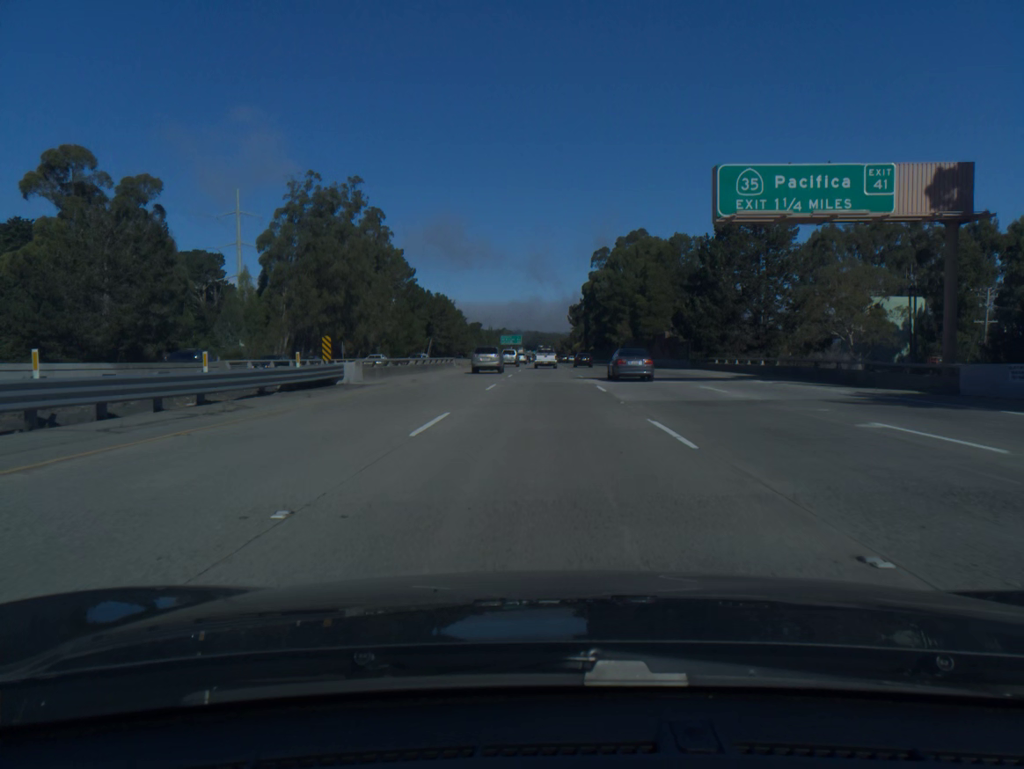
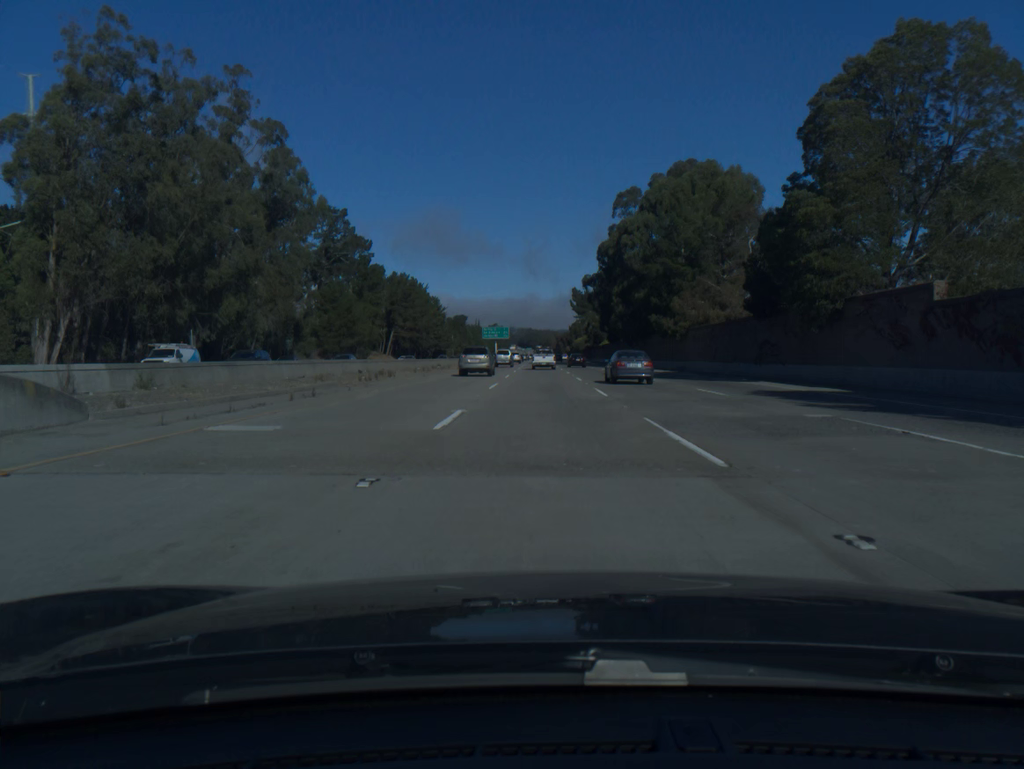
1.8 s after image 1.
(+0.2, +57.3) m; 0°
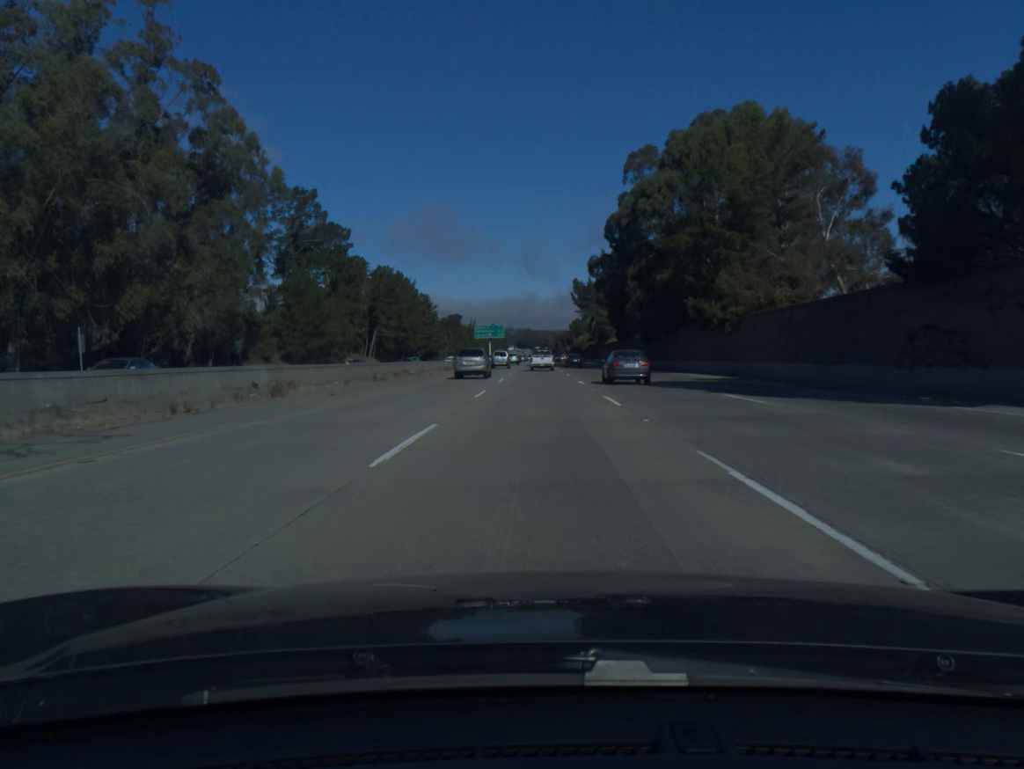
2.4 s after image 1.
(0.0, +19.0) m; 0°
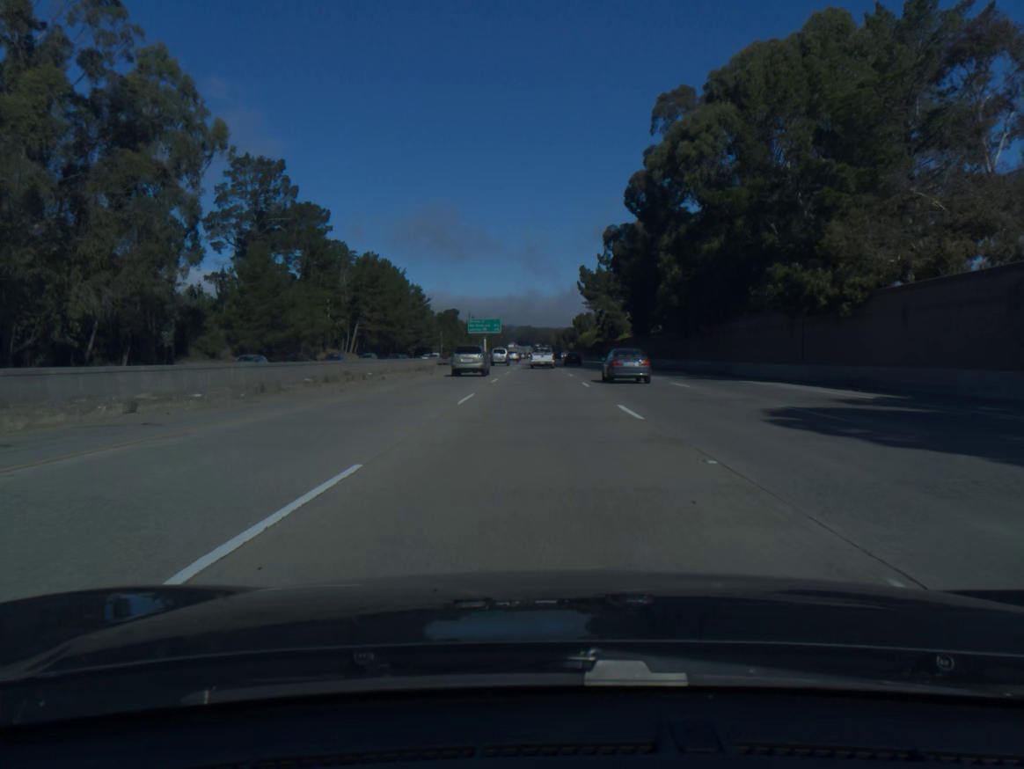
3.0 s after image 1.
(0.0, +19.0) m; 0°
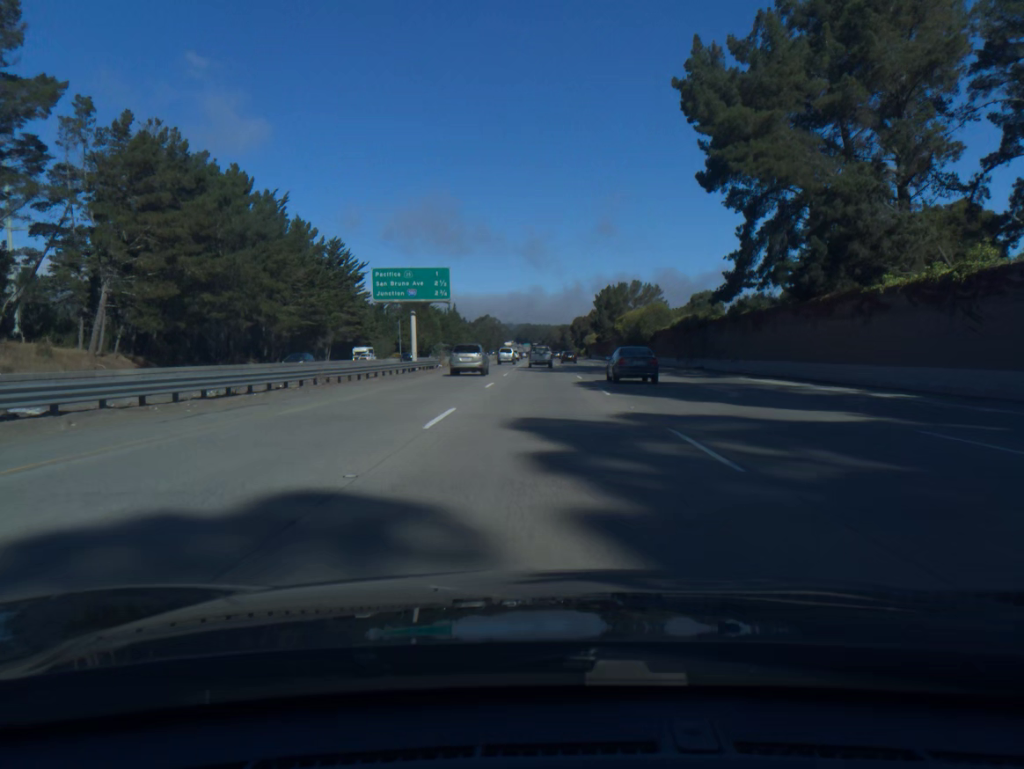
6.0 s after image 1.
(-0.5, +94.2) m; 0°
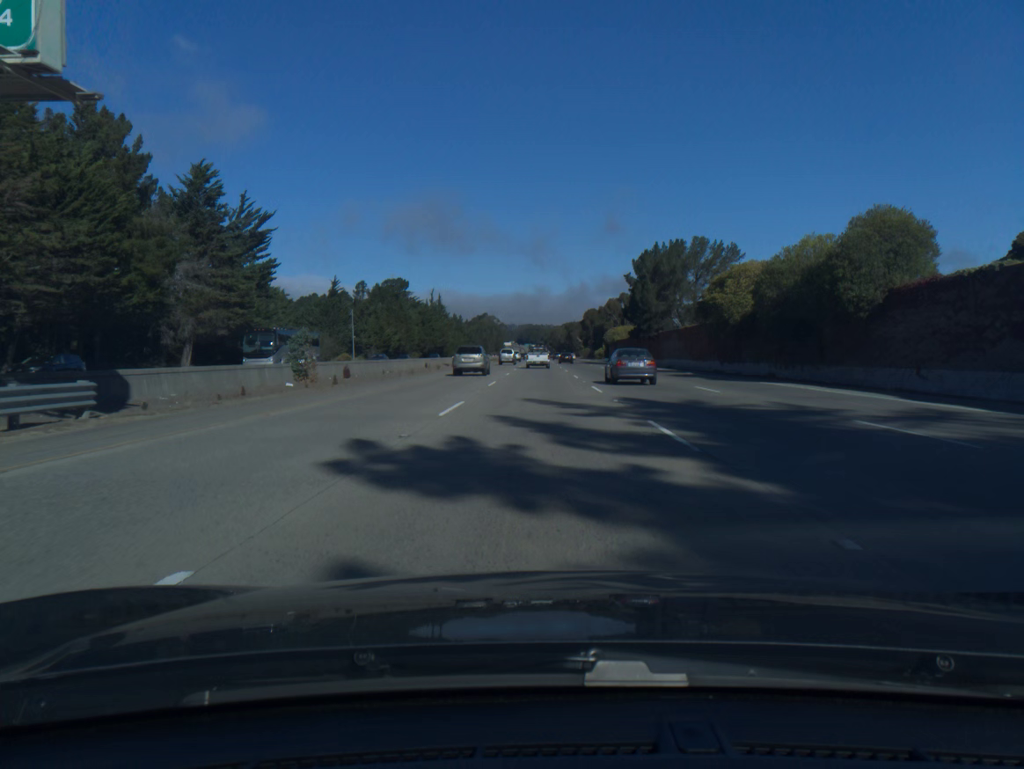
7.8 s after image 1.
(0.0, +56.1) m; 0°
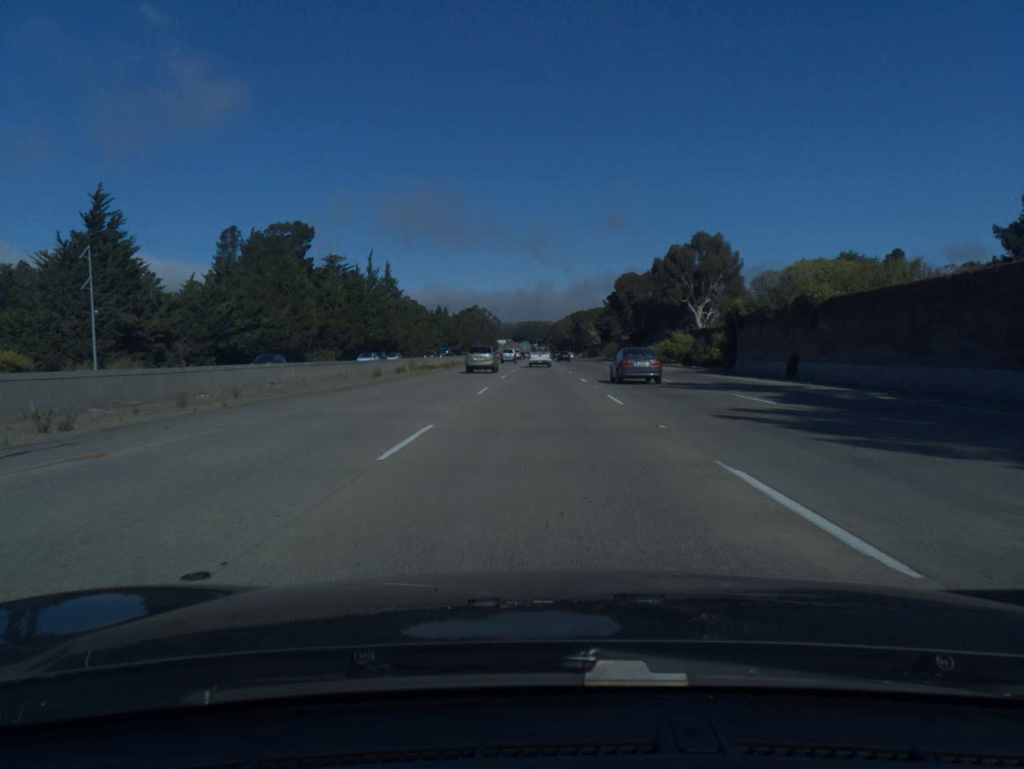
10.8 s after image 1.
(-0.2, +93.5) m; 0°
